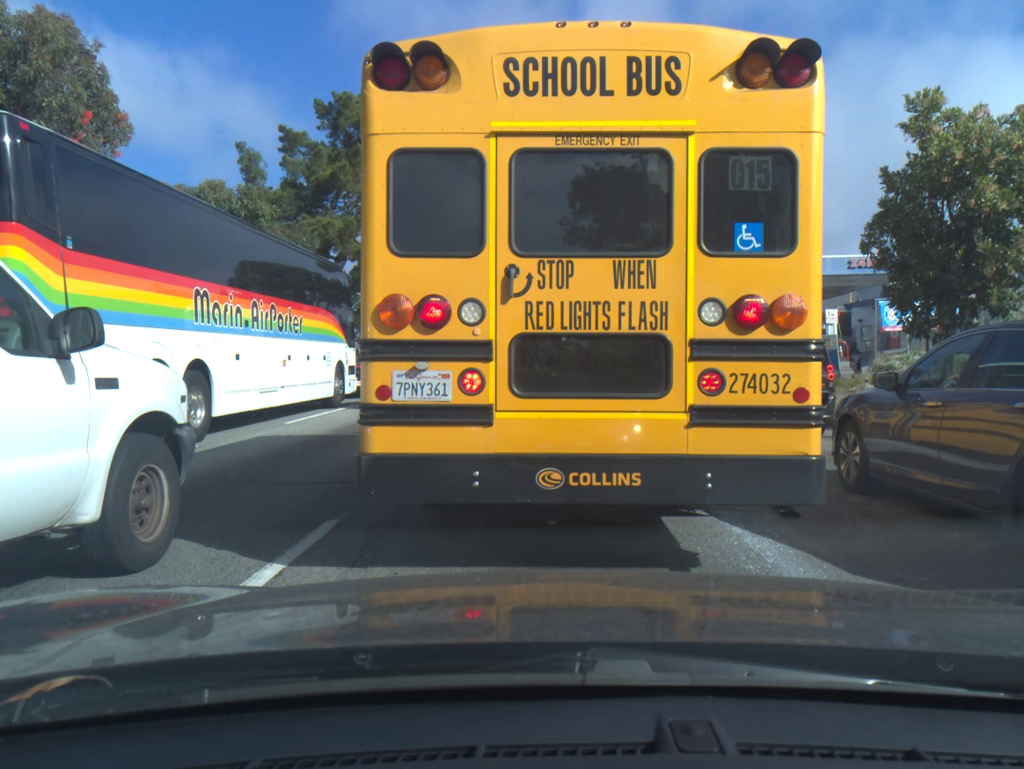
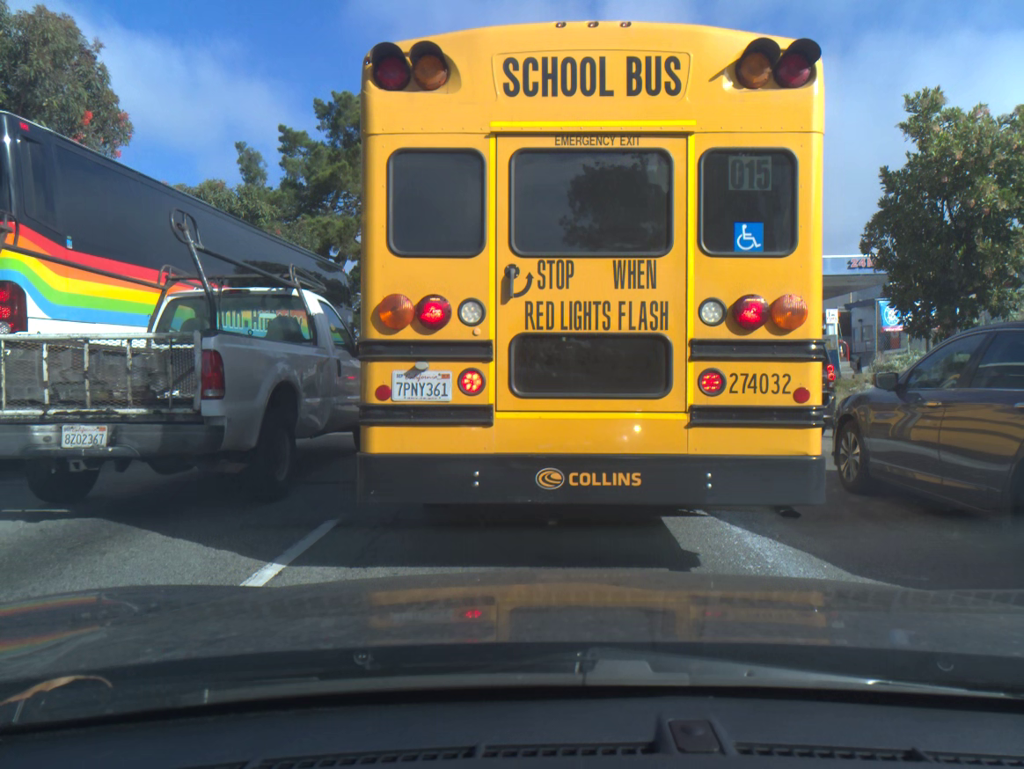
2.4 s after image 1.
(0.0, 0.0) m; 0°
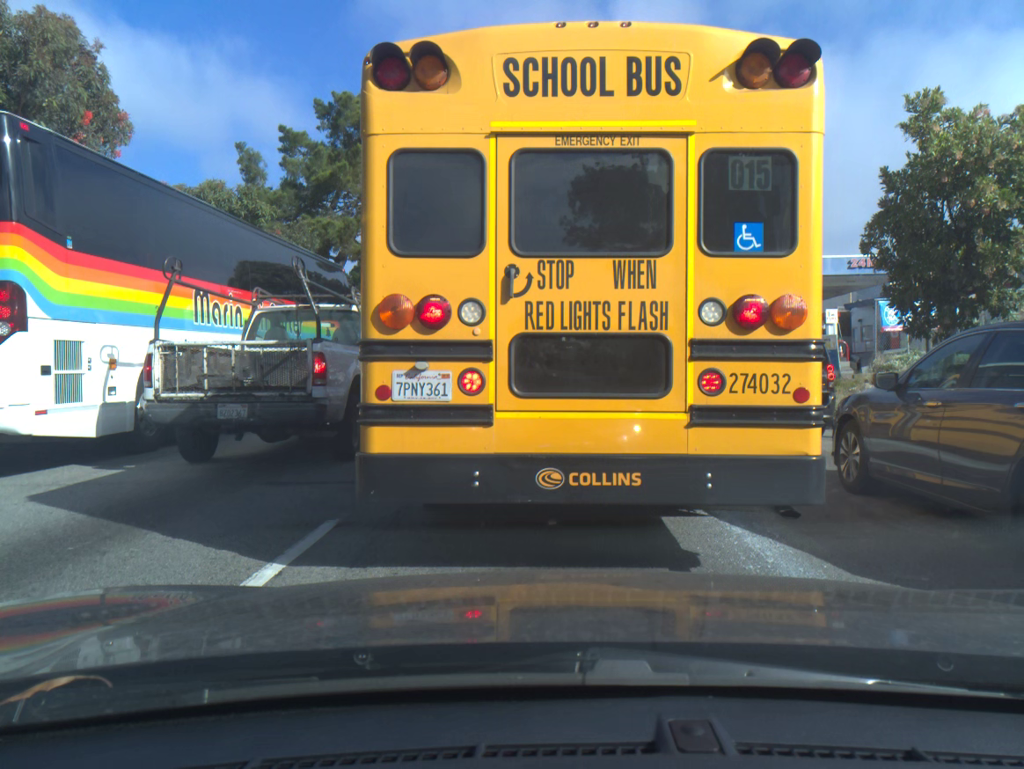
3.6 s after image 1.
(0.0, 0.0) m; 0°
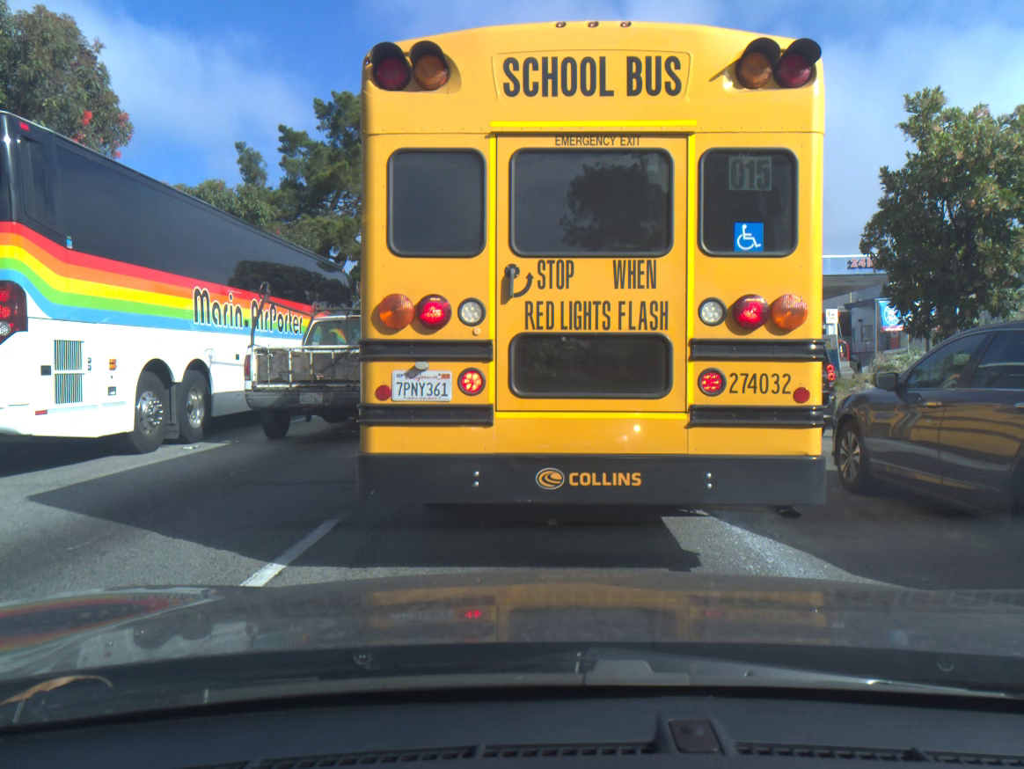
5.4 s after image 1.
(0.0, 0.0) m; 0°
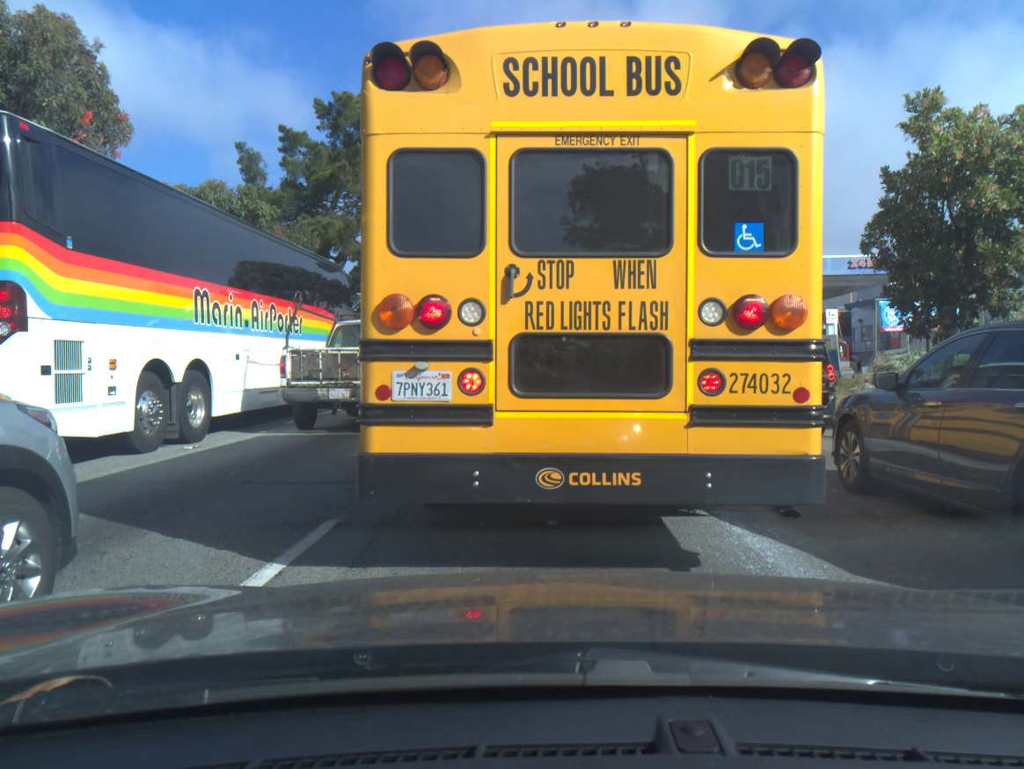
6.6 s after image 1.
(0.0, 0.0) m; 0°
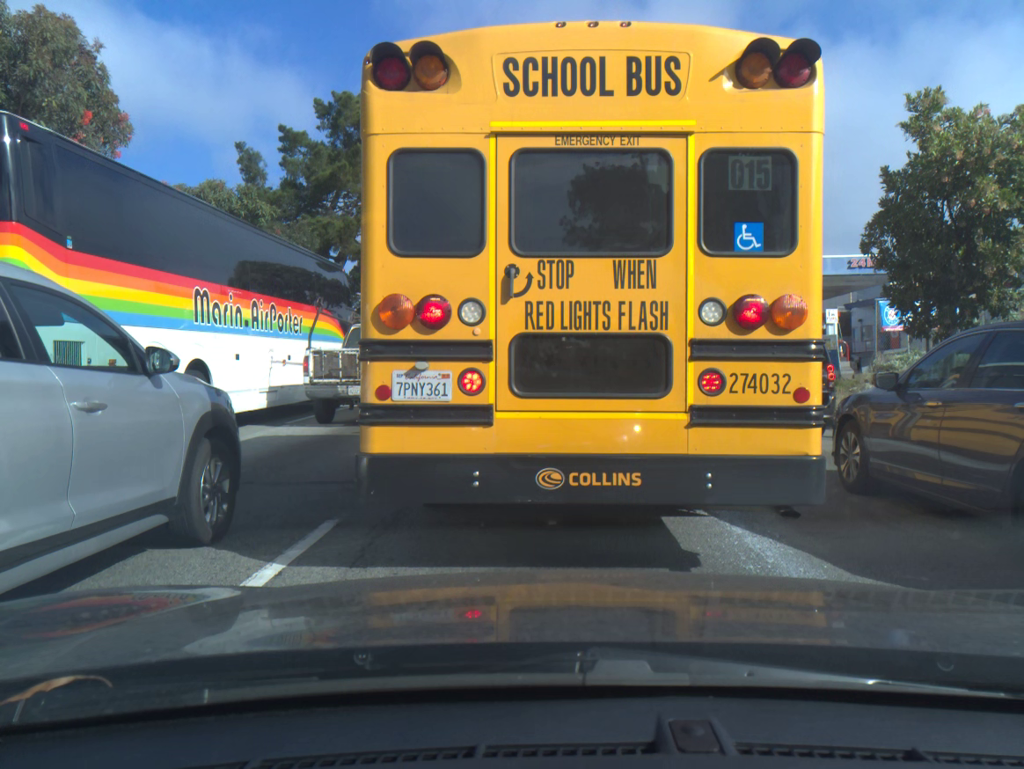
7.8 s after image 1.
(0.0, 0.0) m; 0°
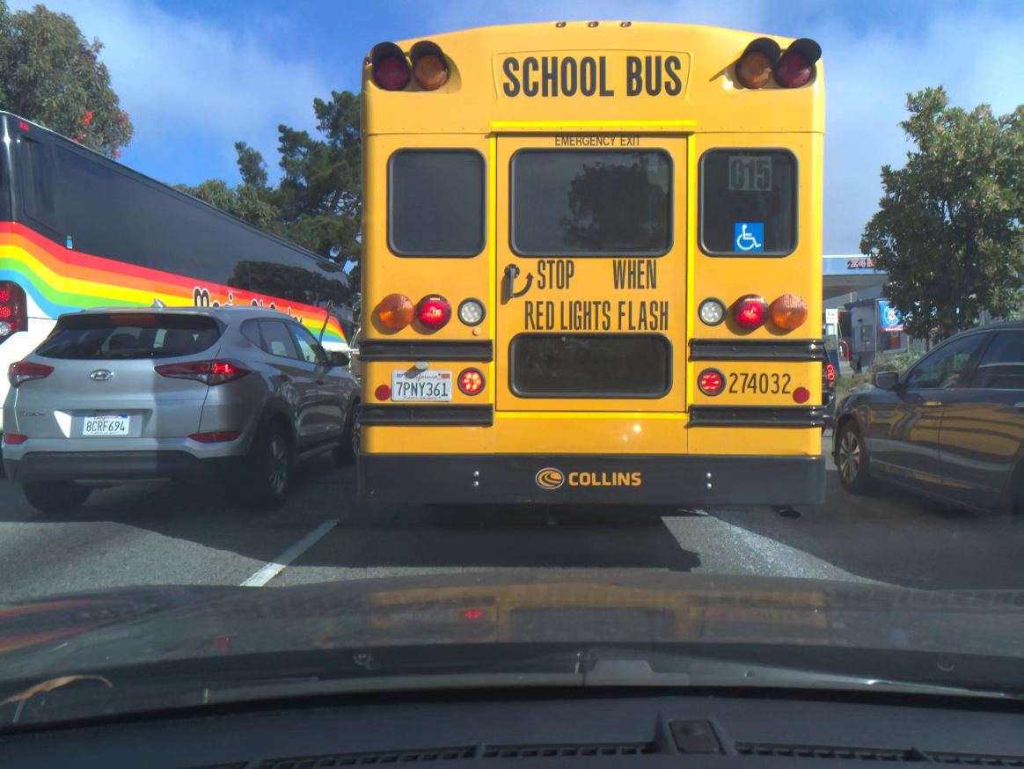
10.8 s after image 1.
(+0.1, 0.0) m; 0°
